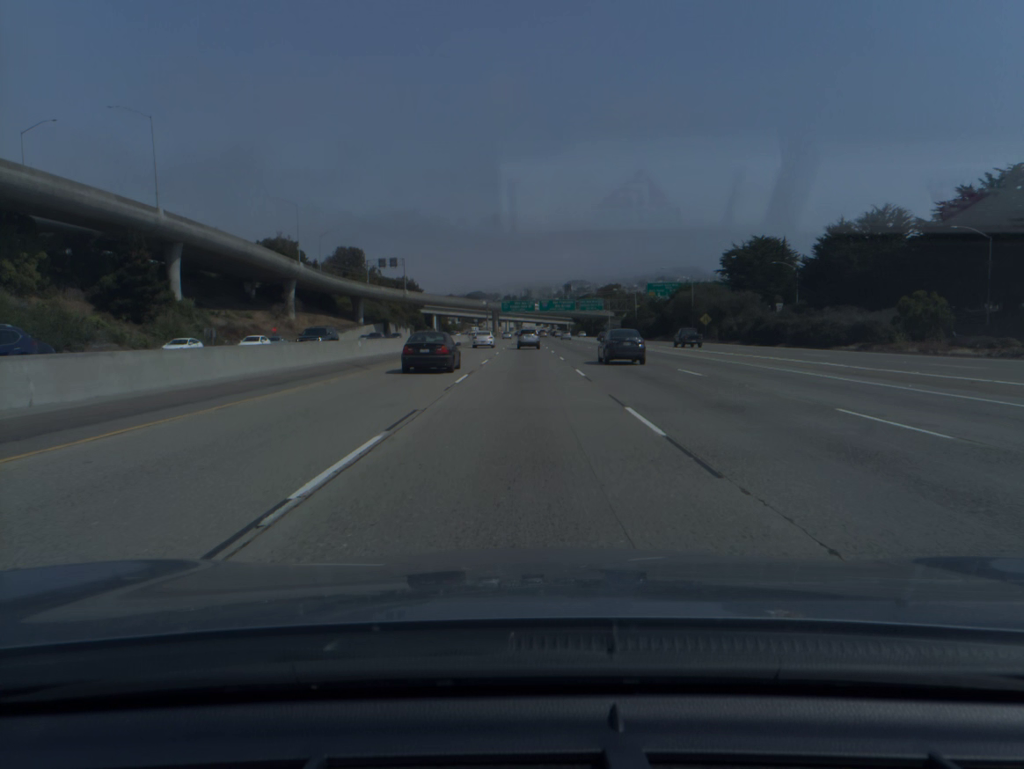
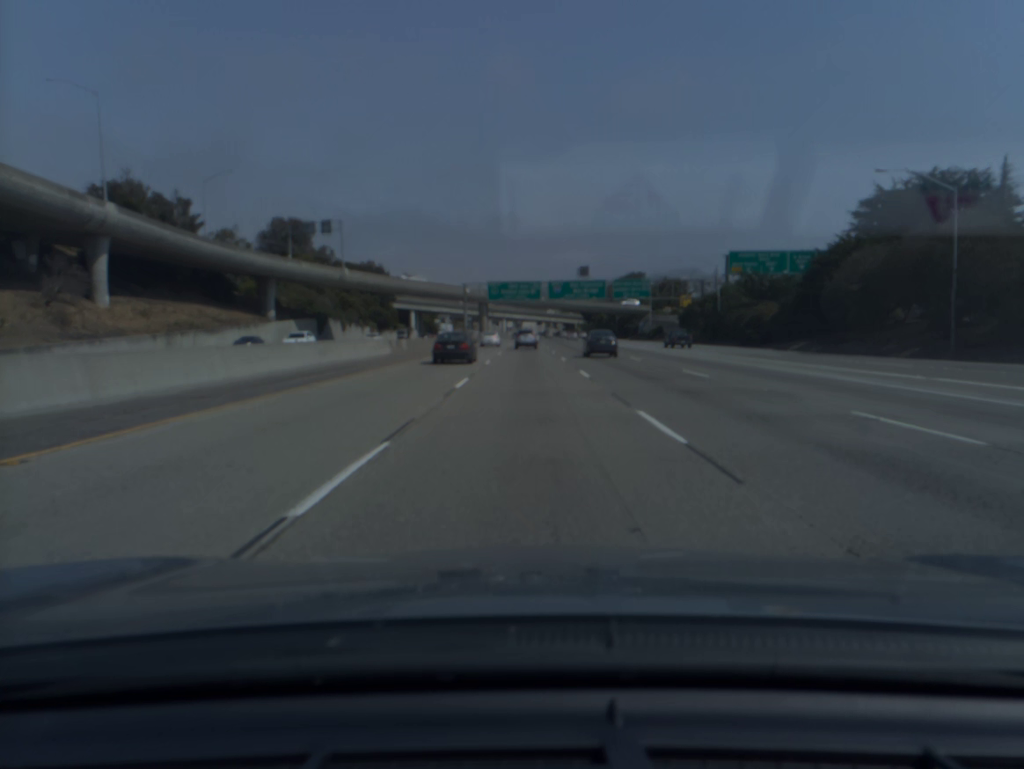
(-0.1, +71.8) m; 0°
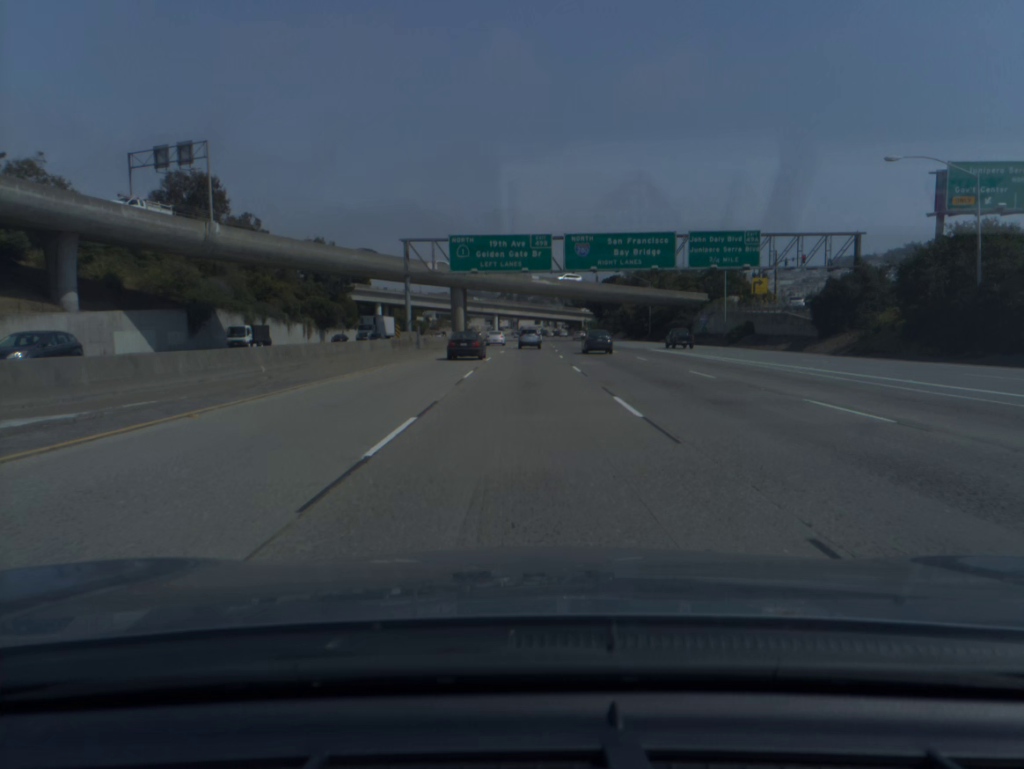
(+0.1, +53.9) m; 0°
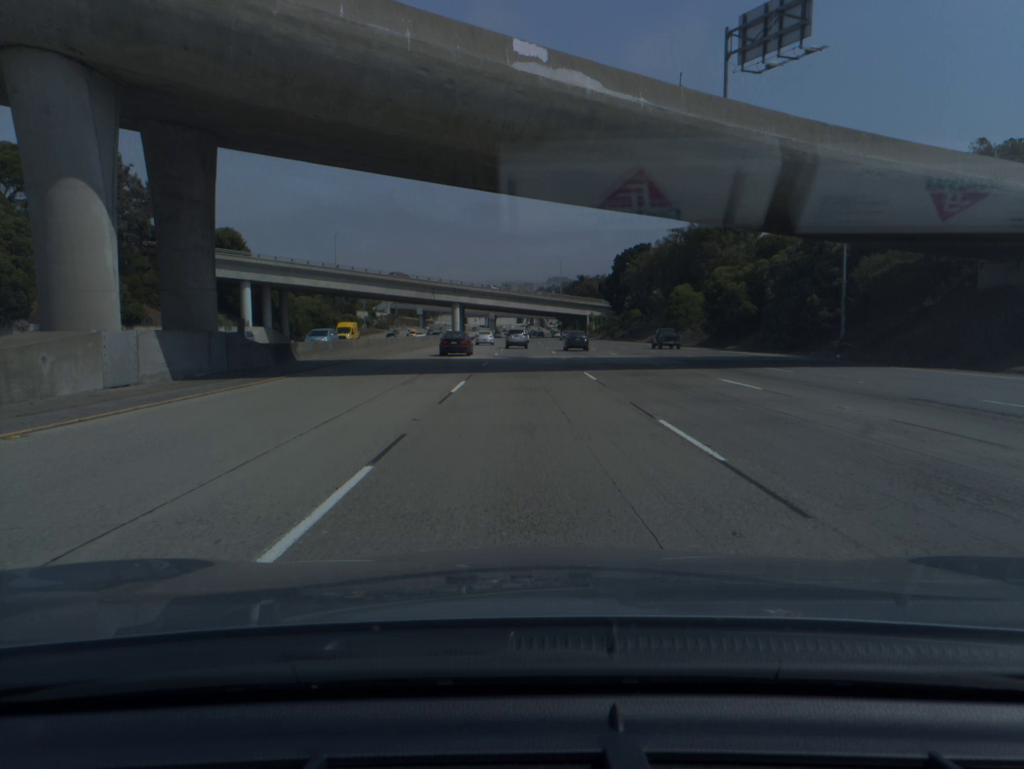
(+0.9, +89.9) m; +1°
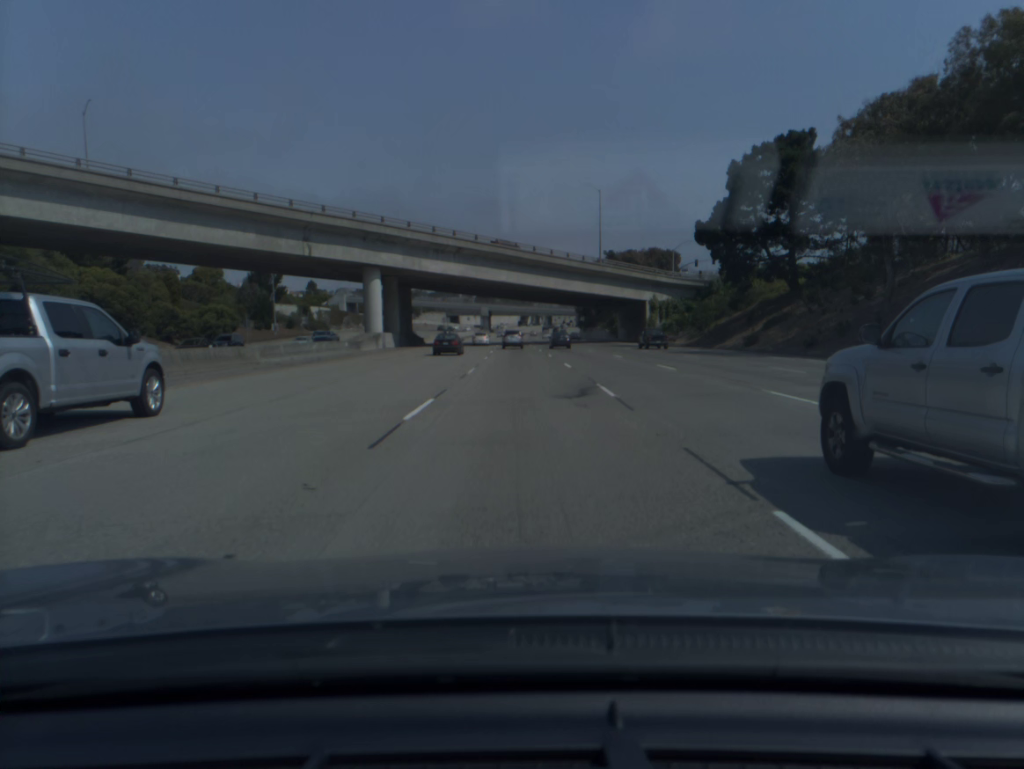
(-0.2, +91.4) m; 0°
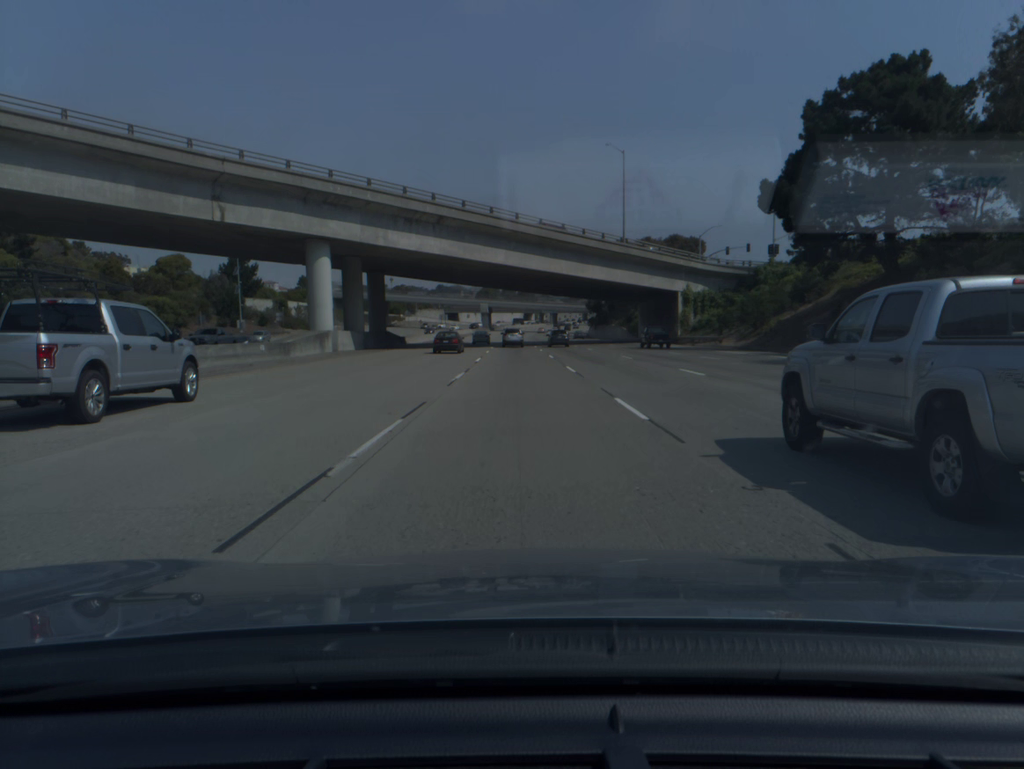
(0.0, +18.5) m; 0°
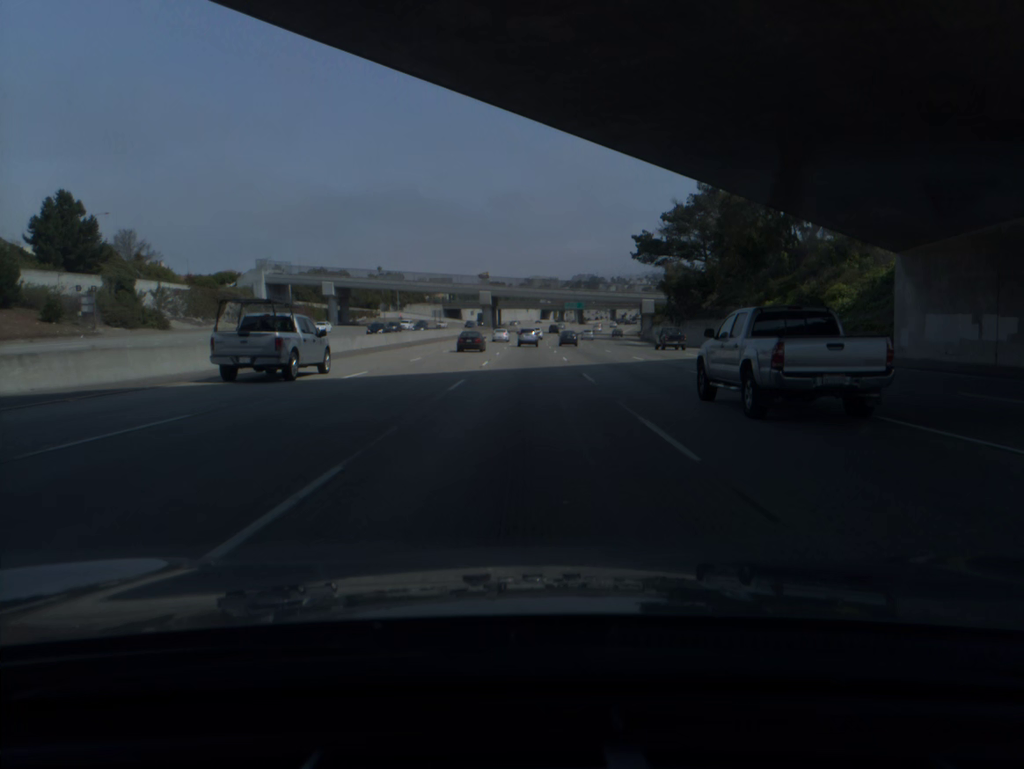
(-1.0, +74.8) m; -1°
